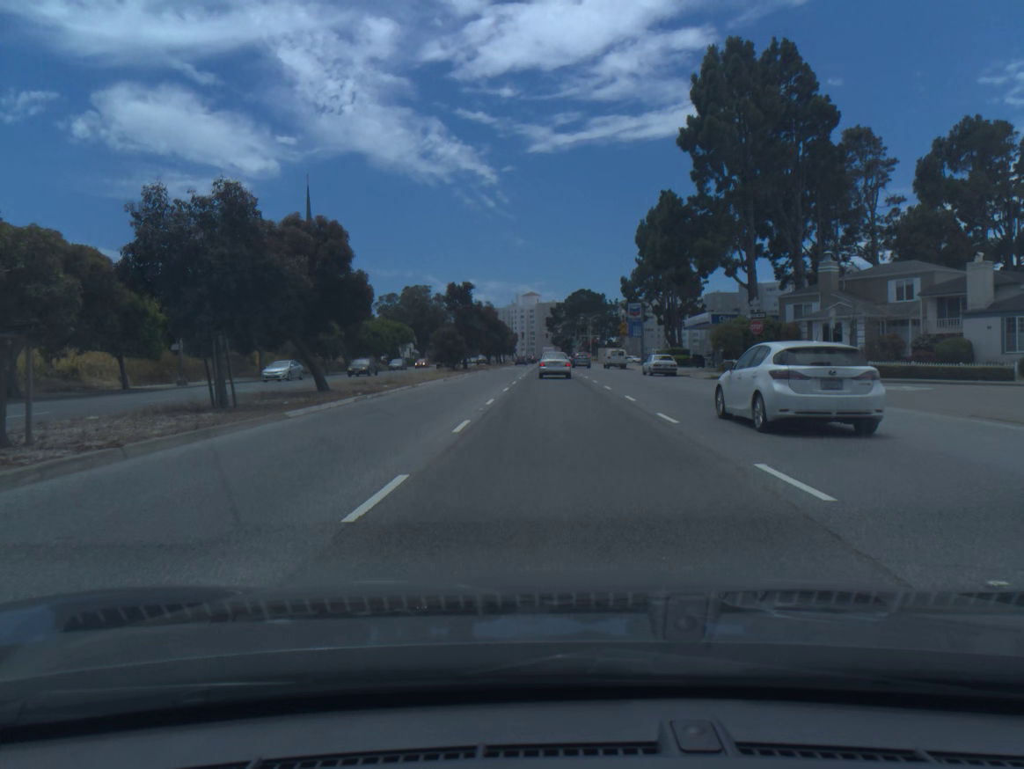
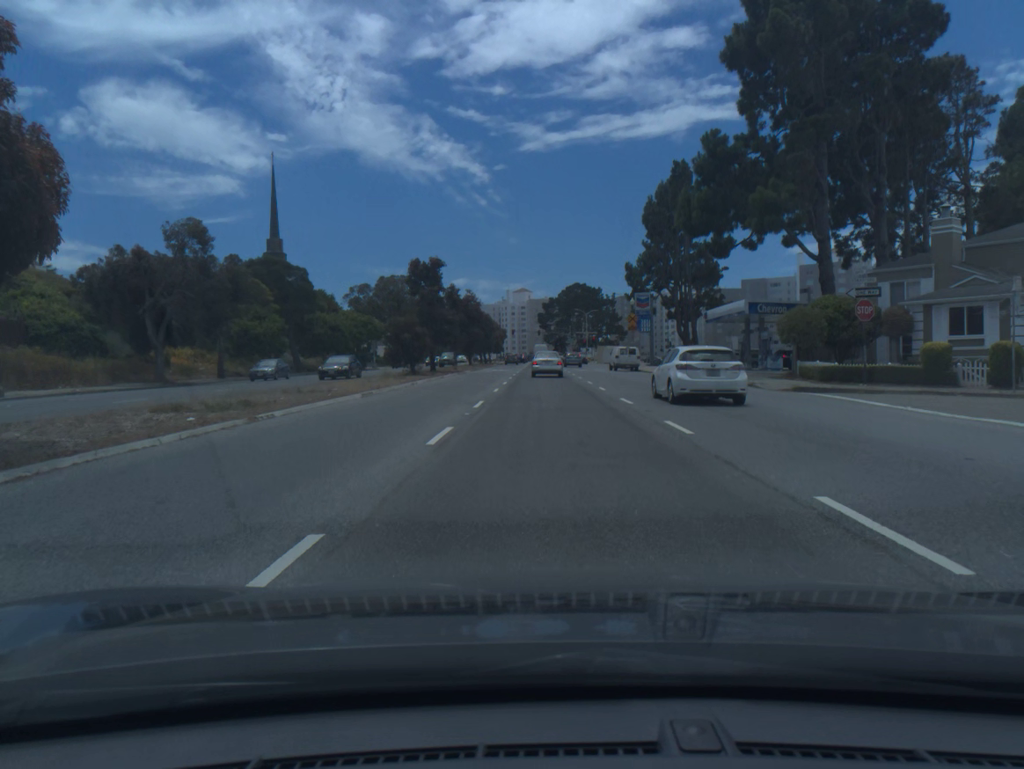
(+0.1, +16.3) m; +1°
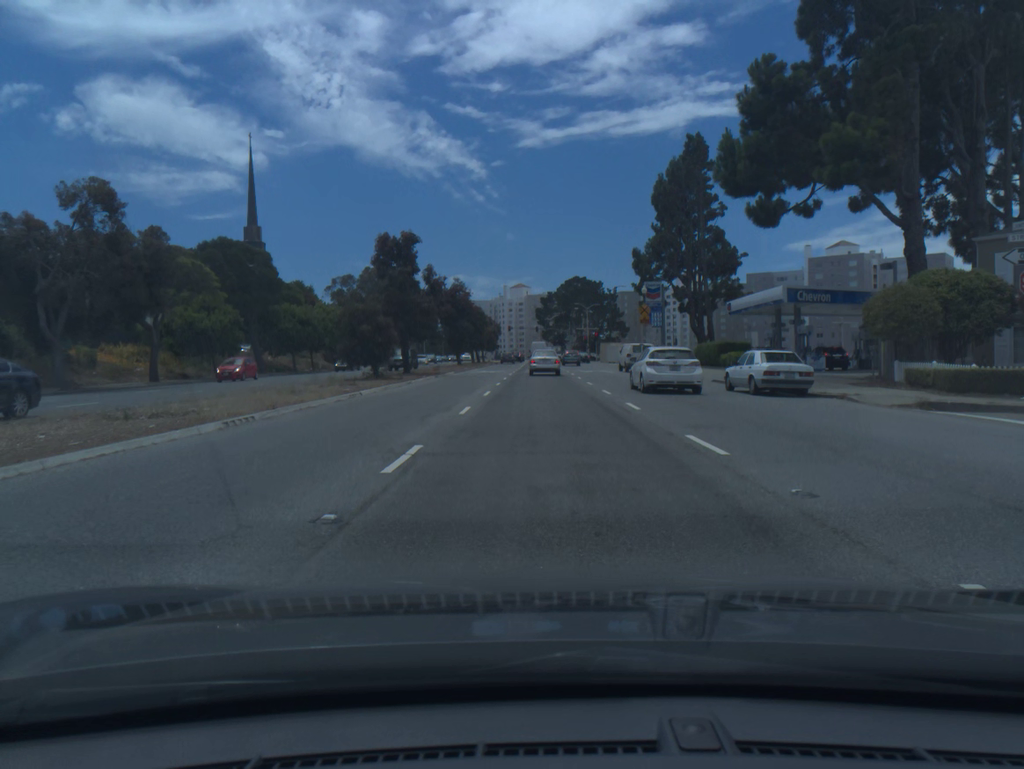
(0.0, +10.0) m; 0°
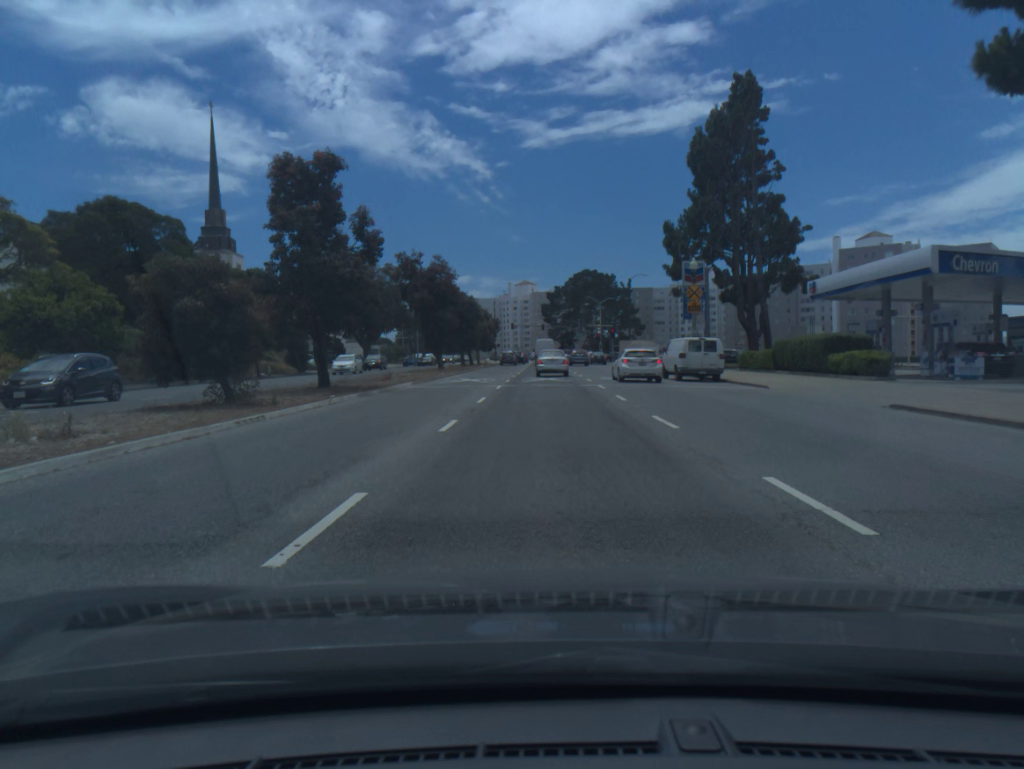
(-0.1, +18.0) m; -1°
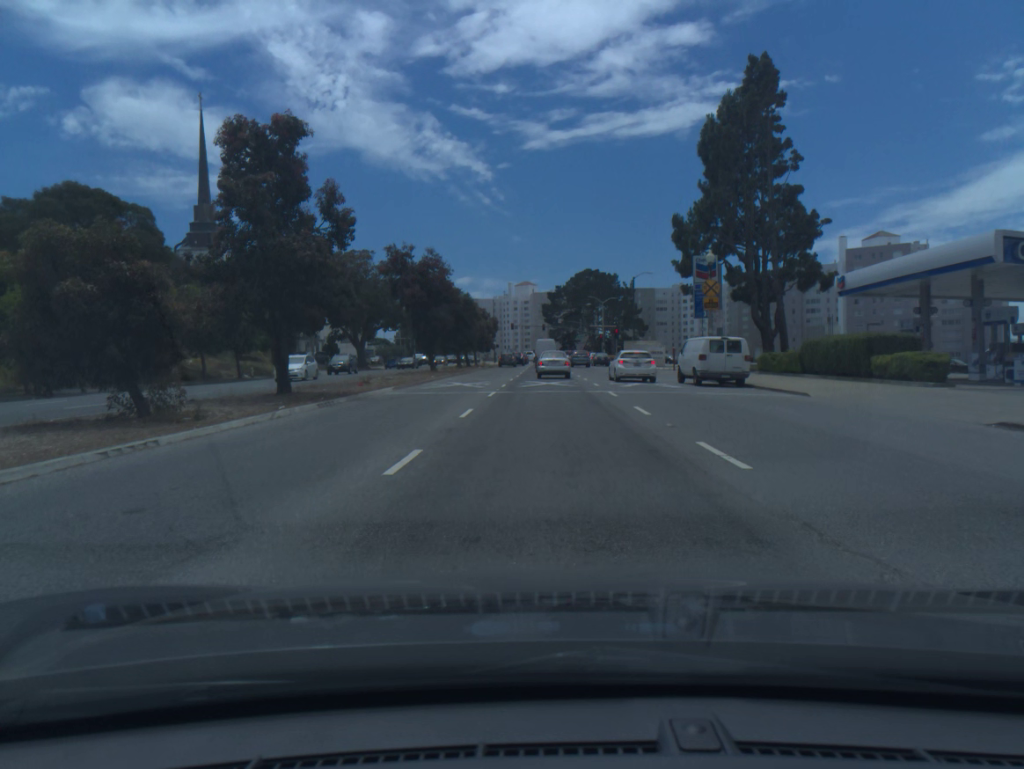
(0.0, +4.2) m; 0°
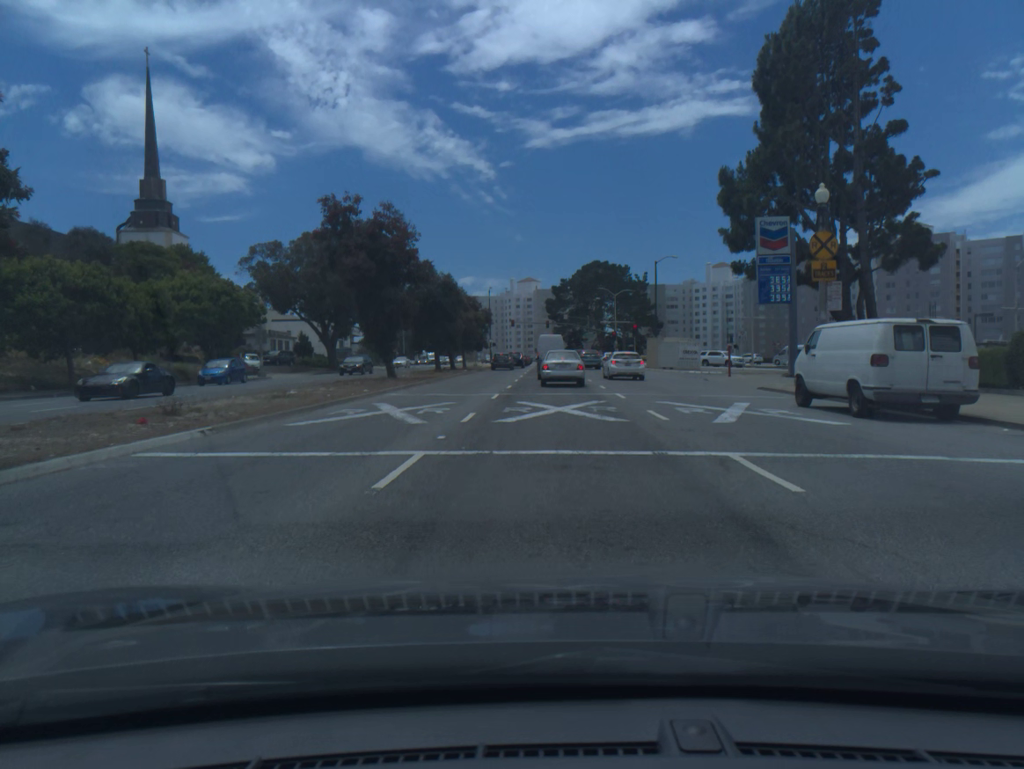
(-0.1, +15.8) m; -1°
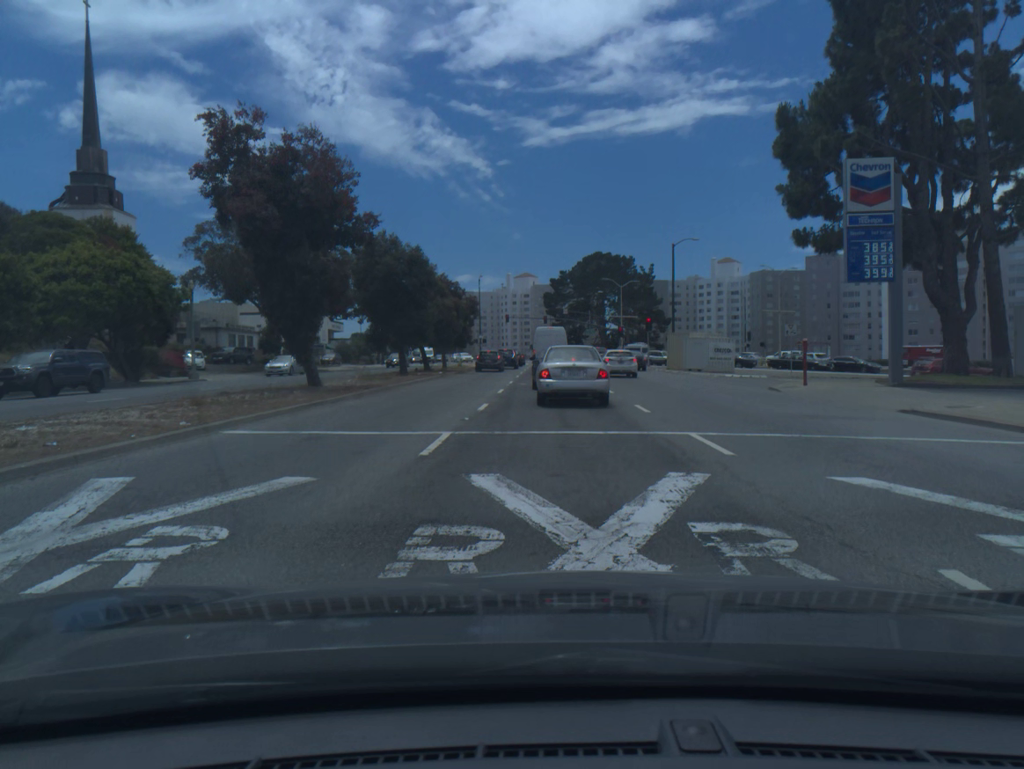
(0.0, +12.5) m; 0°
